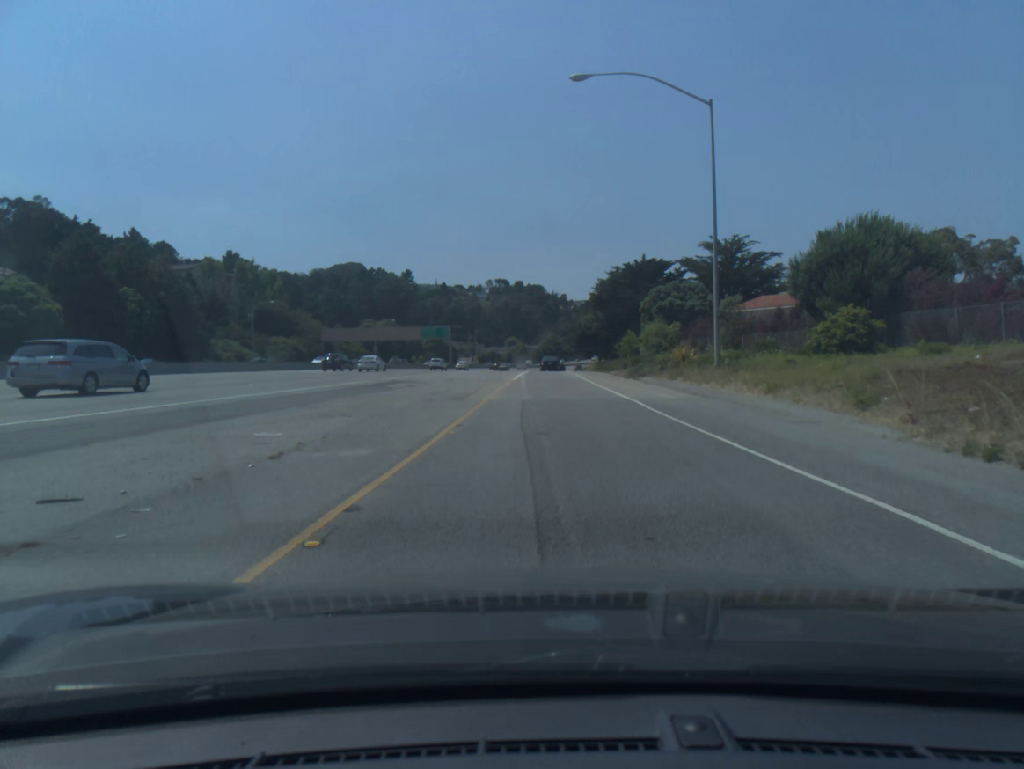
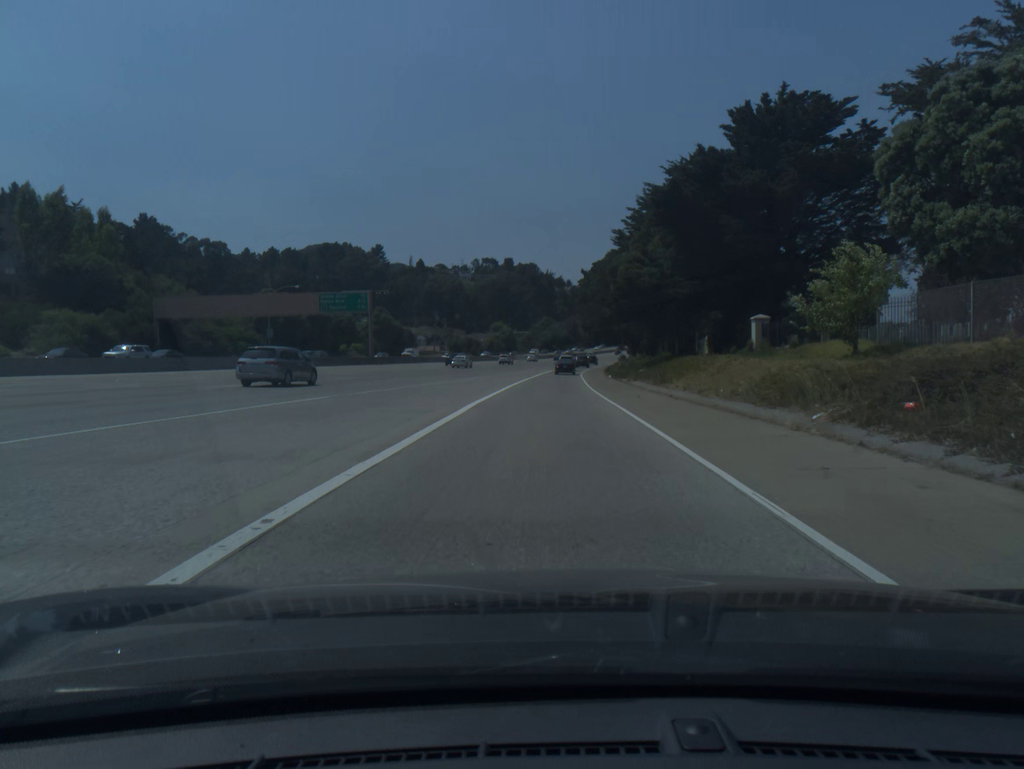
(+0.6, +74.5) m; +1°
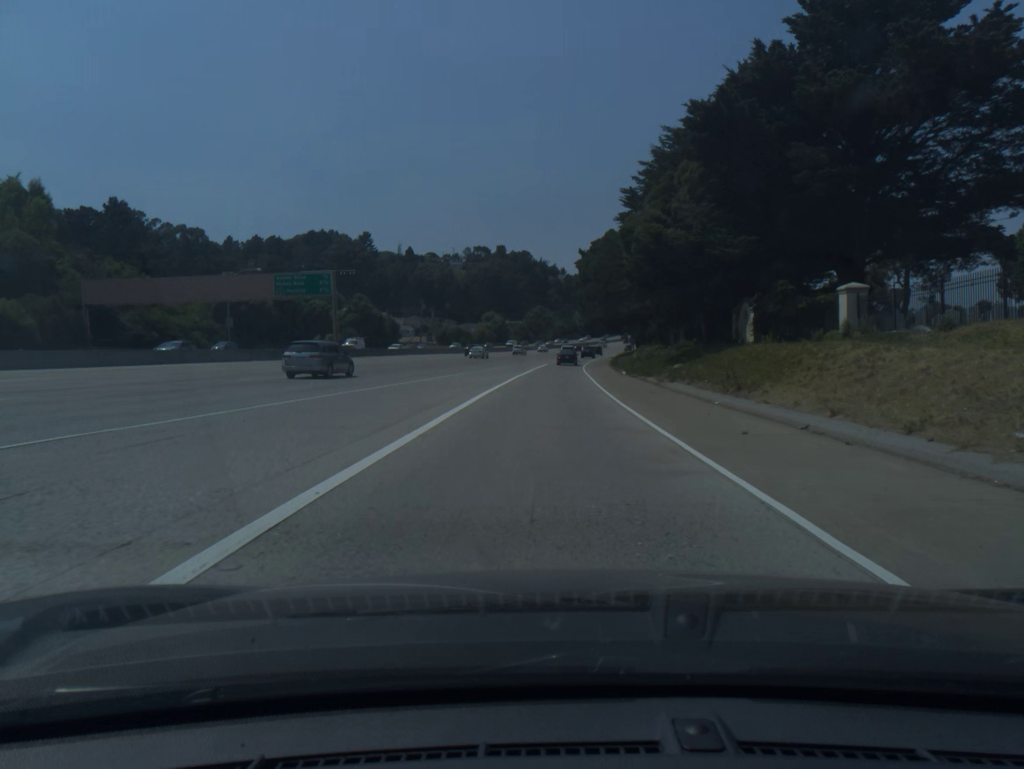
(0.0, +14.7) m; 0°
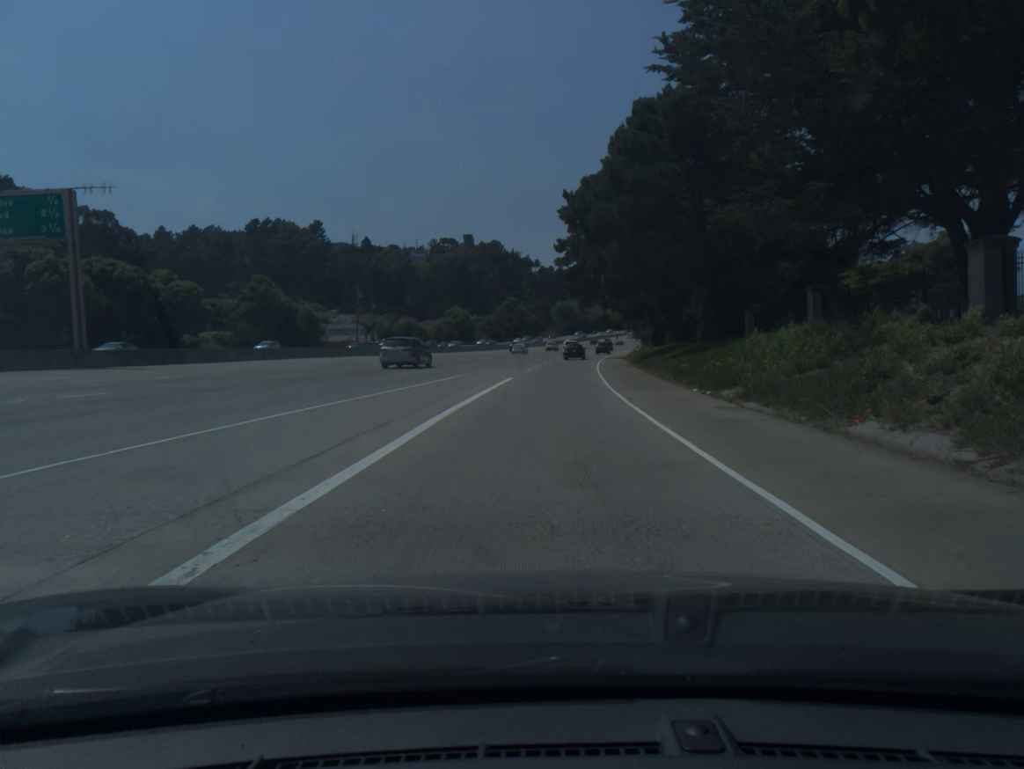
(+0.6, +44.2) m; +2°
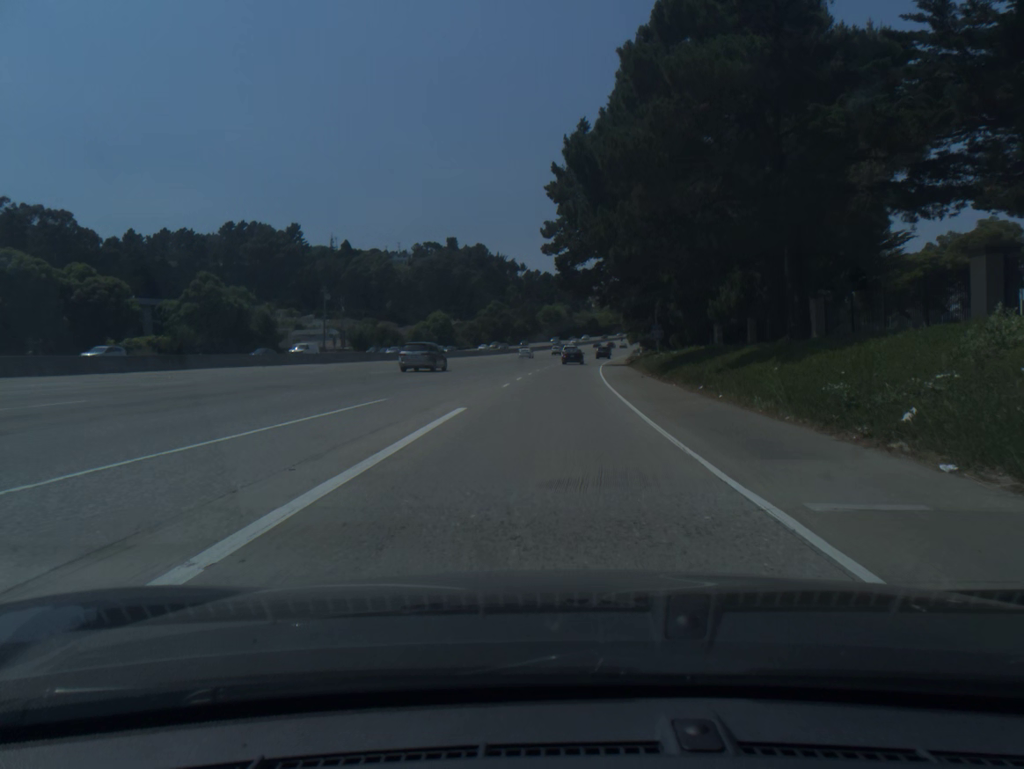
(+0.1, +14.8) m; +1°
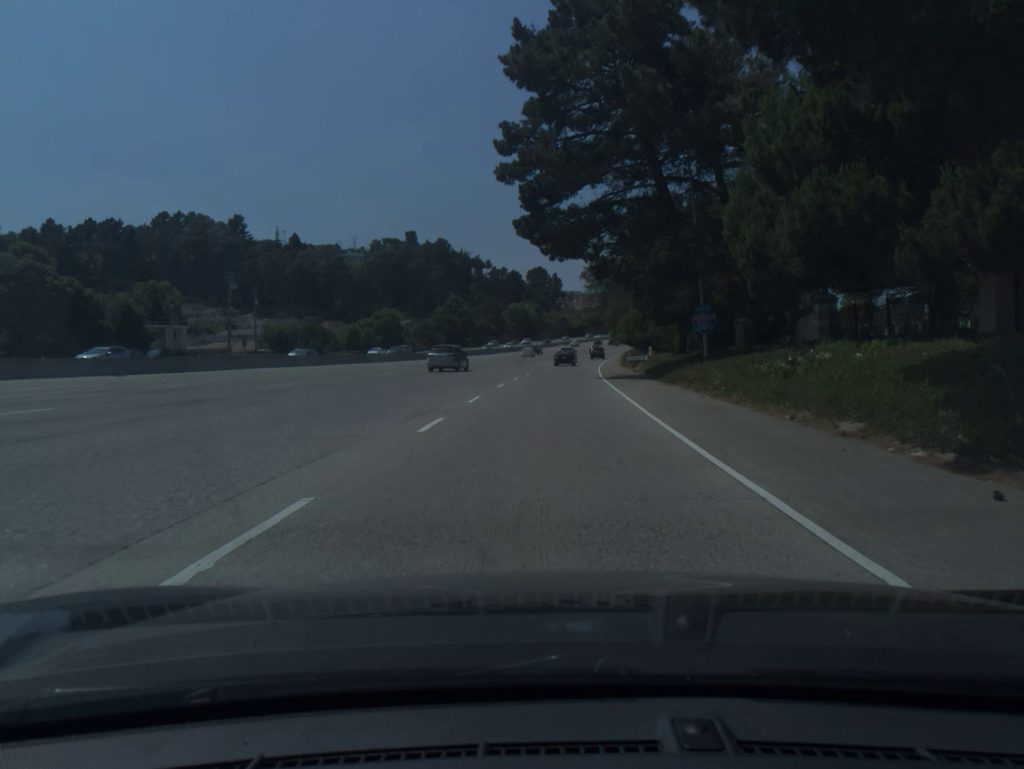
(+0.6, +29.5) m; +2°
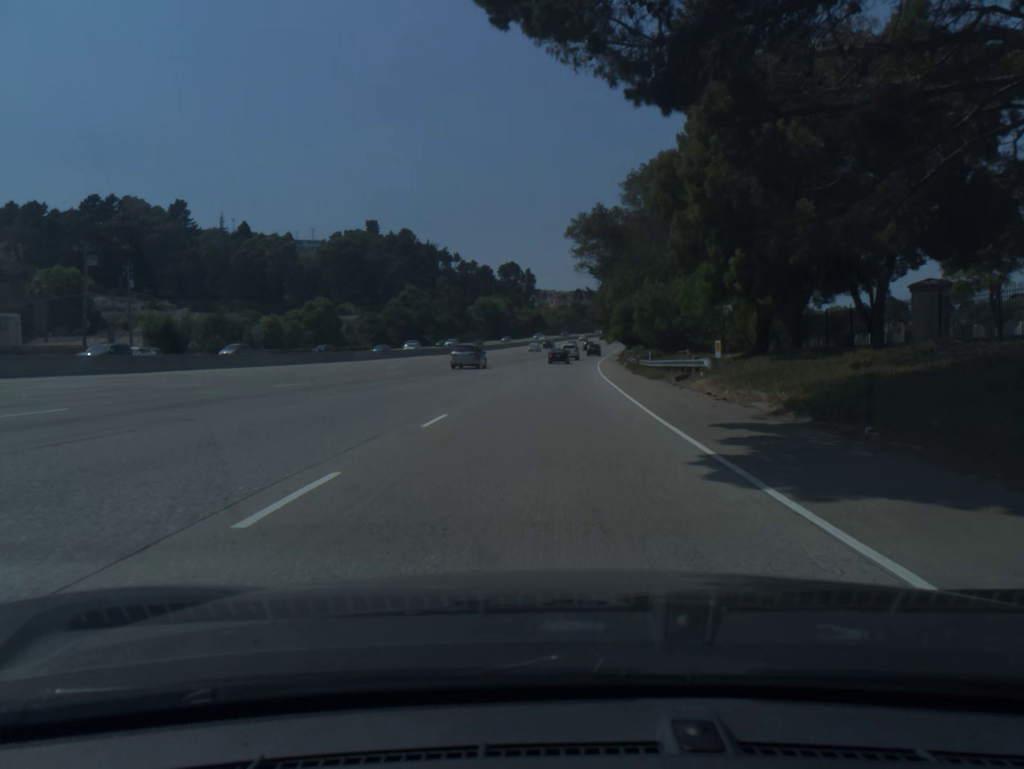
(+0.5, +29.6) m; +2°
